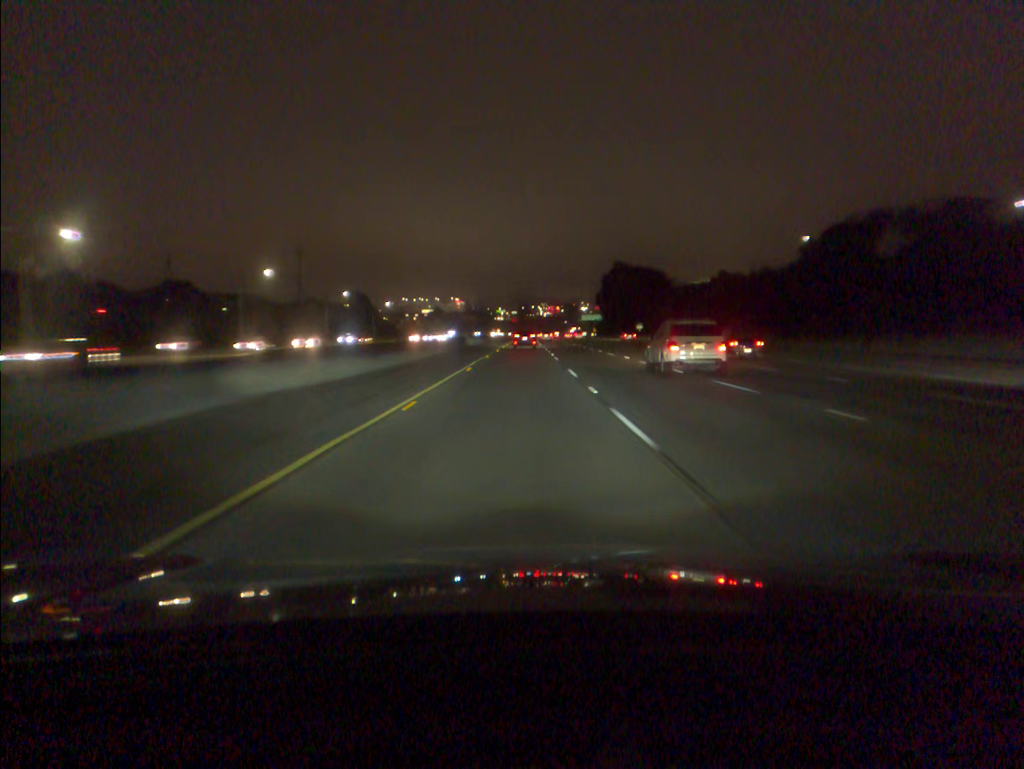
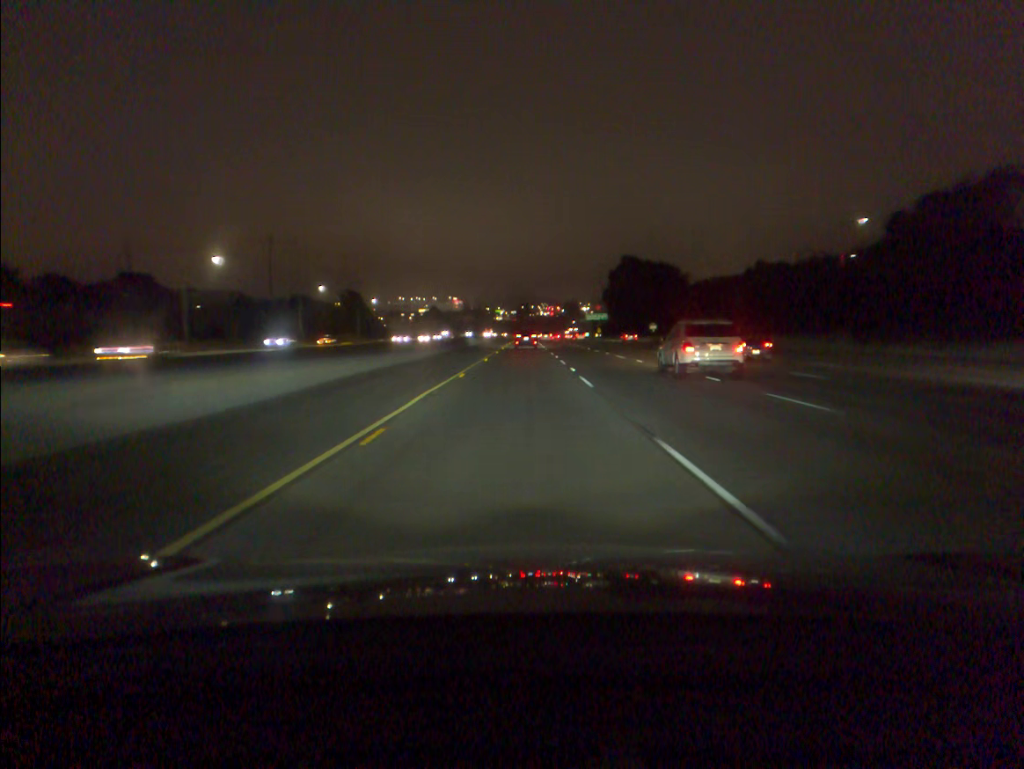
(0.0, +18.8) m; 0°
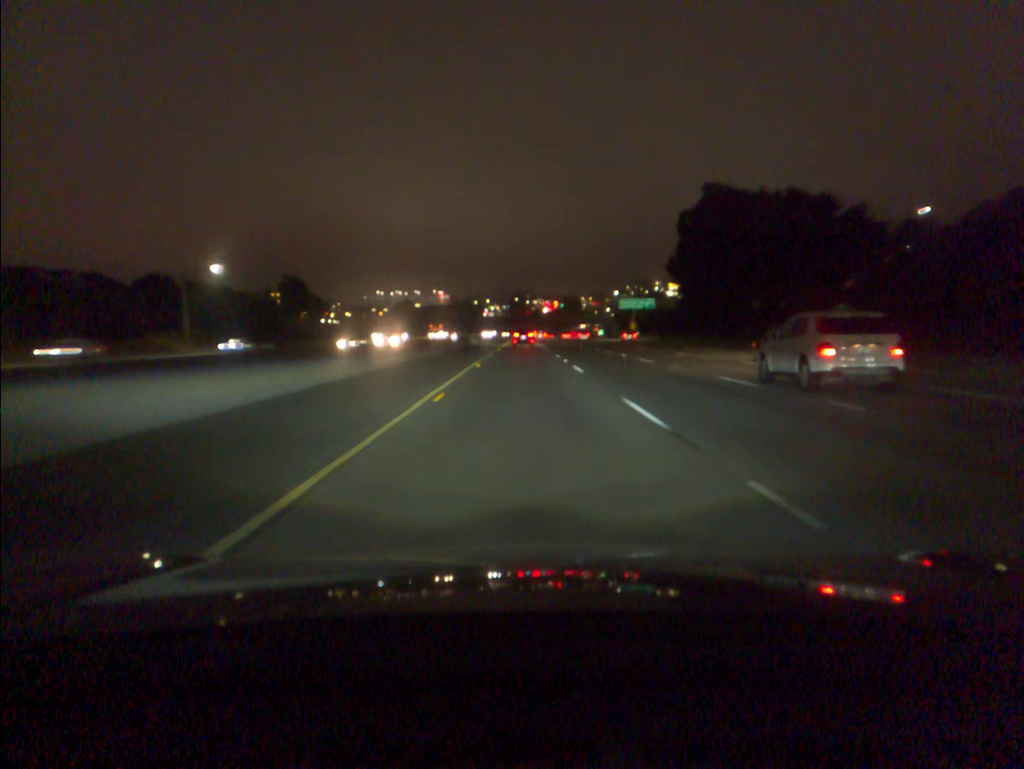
(+0.3, +96.8) m; 0°
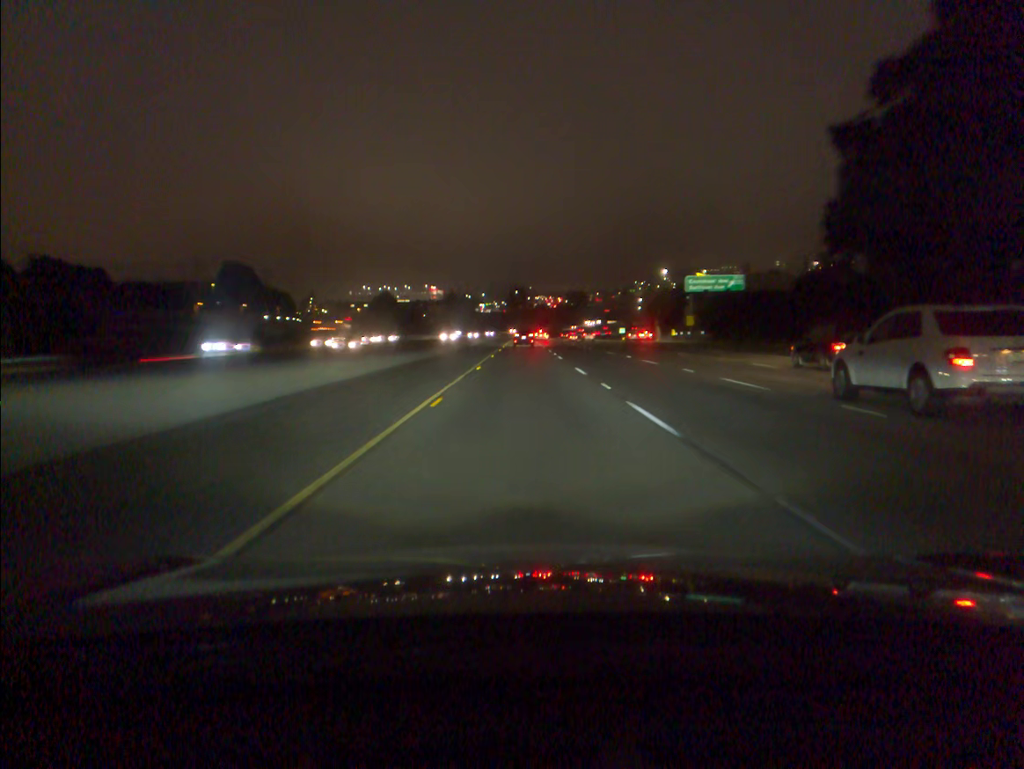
(-0.1, +59.0) m; 0°
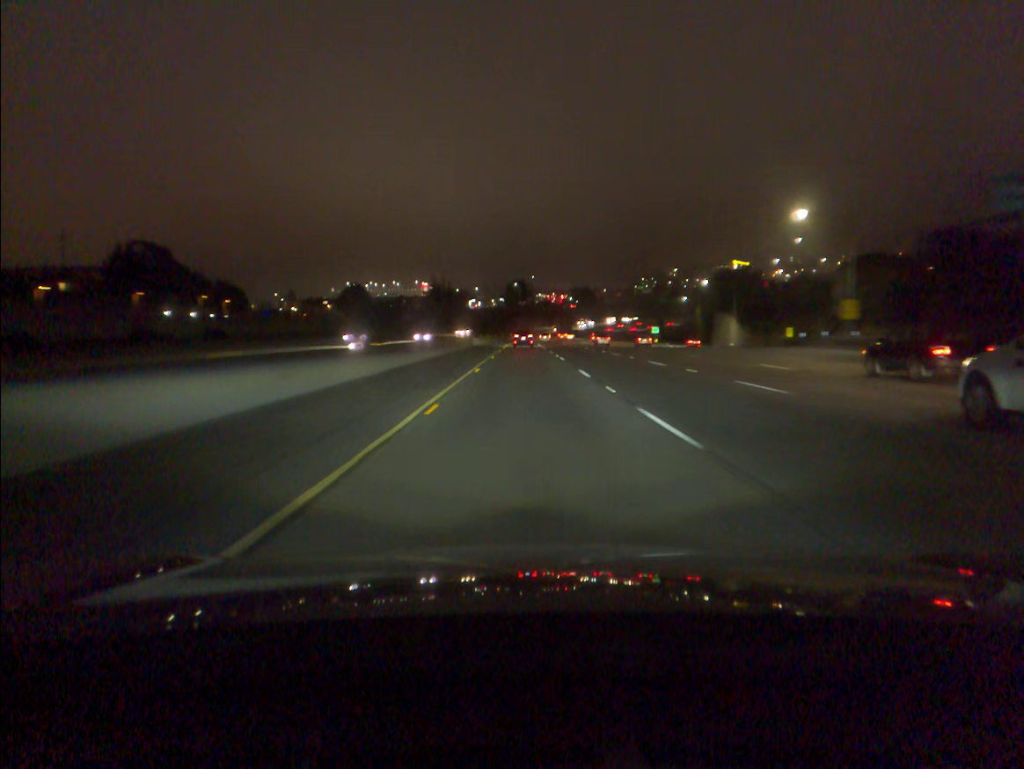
(0.0, +59.6) m; 0°
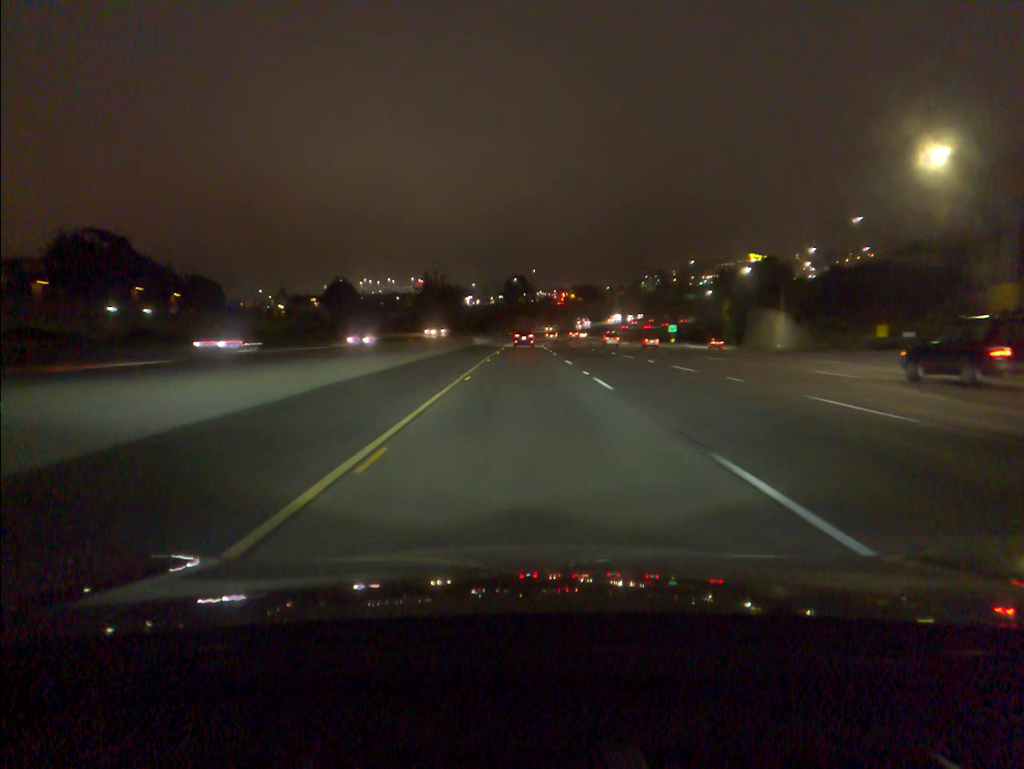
(0.0, +20.0) m; 0°
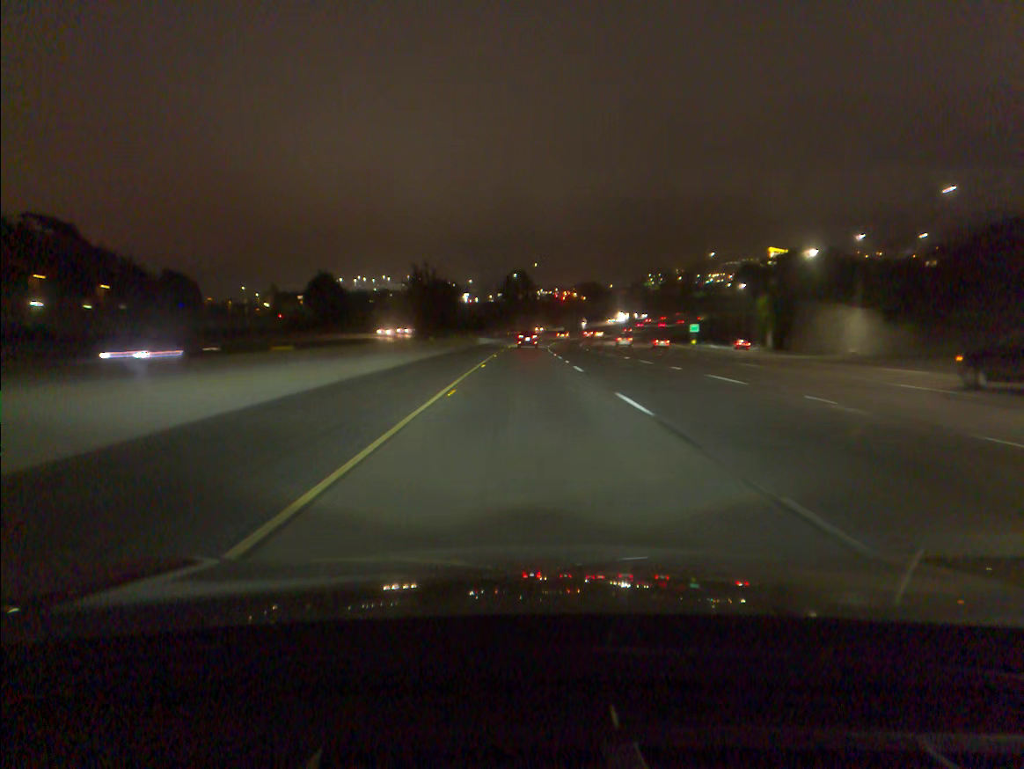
(0.0, +20.1) m; 0°
